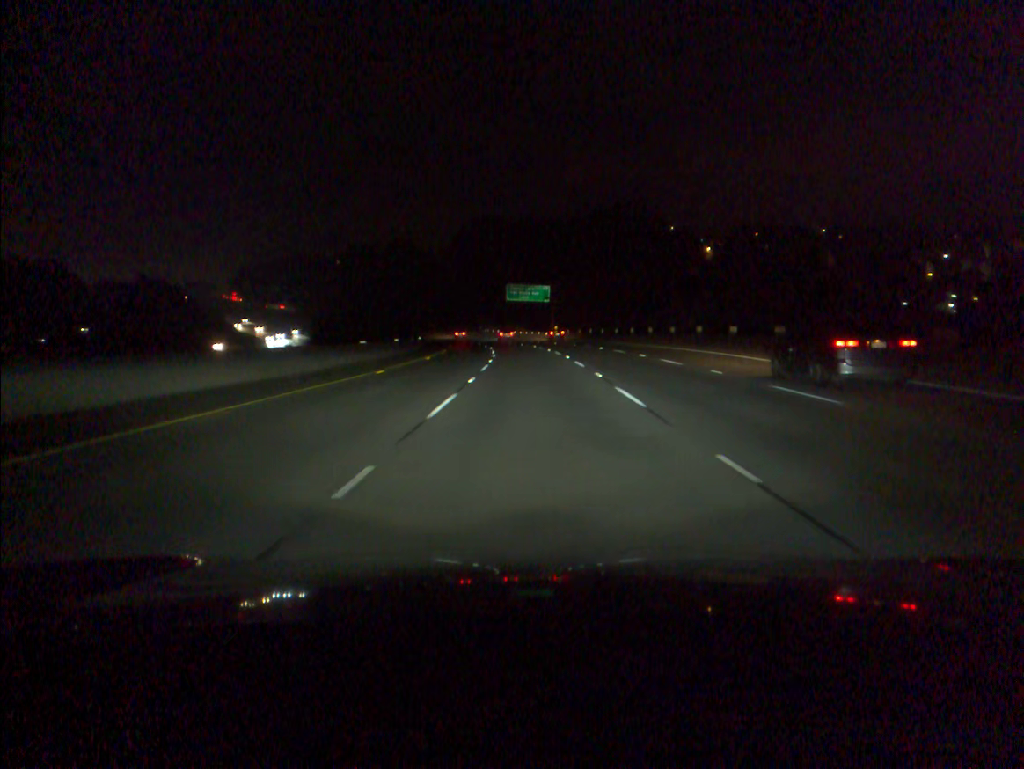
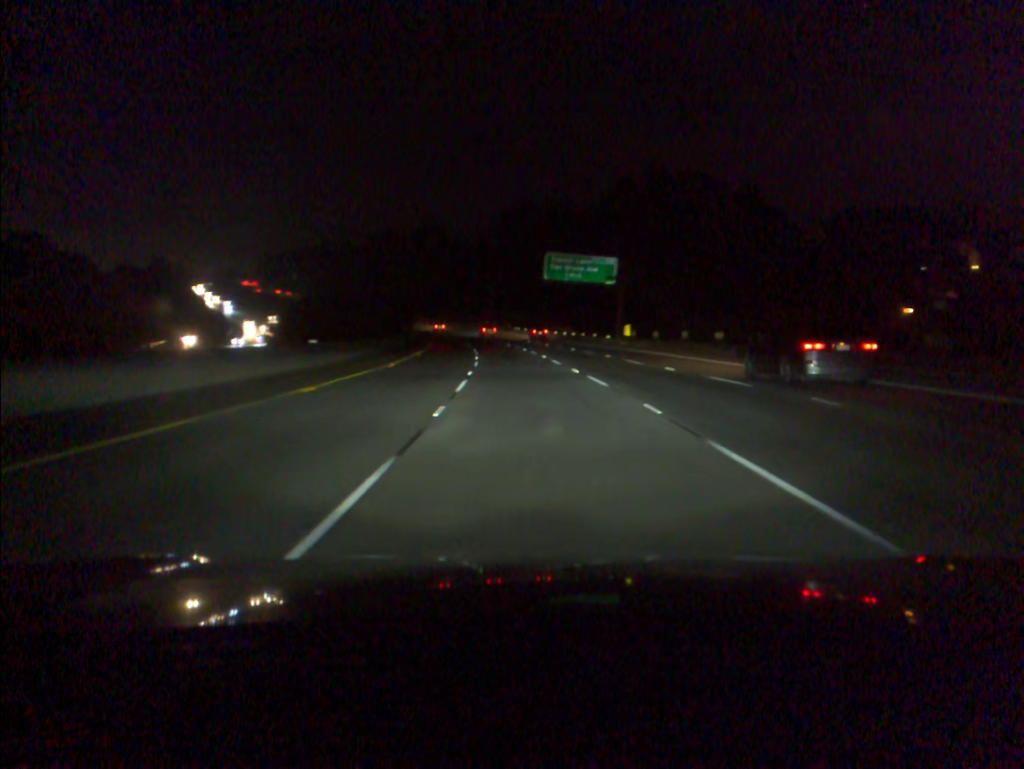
(-0.8, +52.6) m; -3°
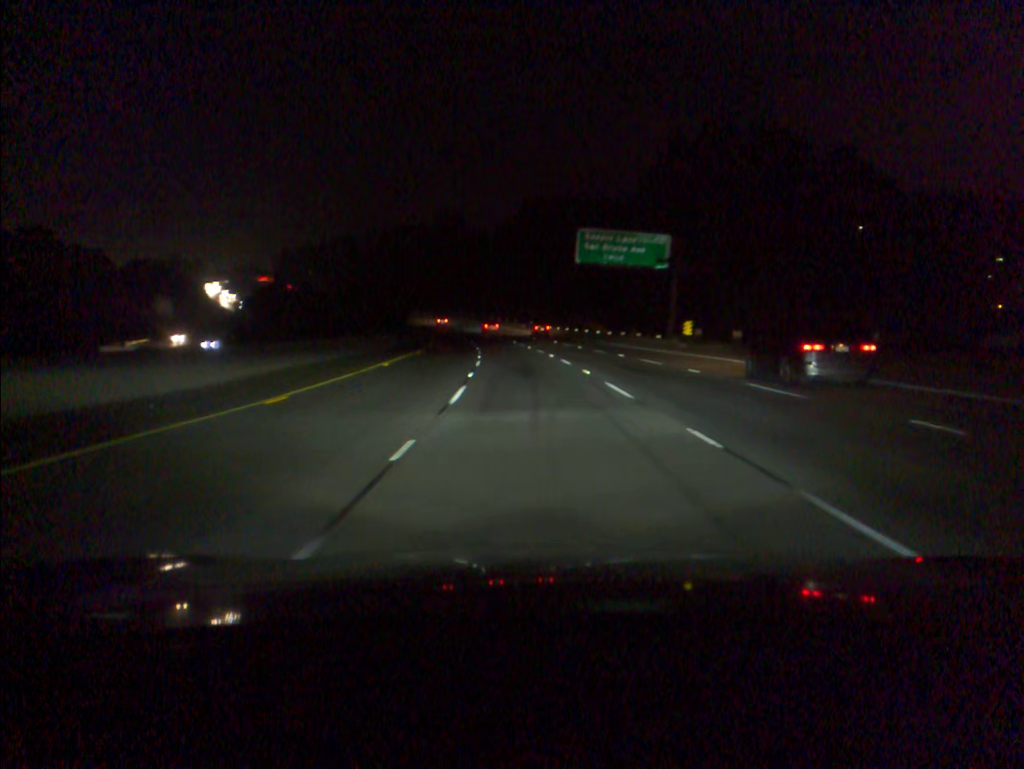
(-0.3, +17.7) m; -2°
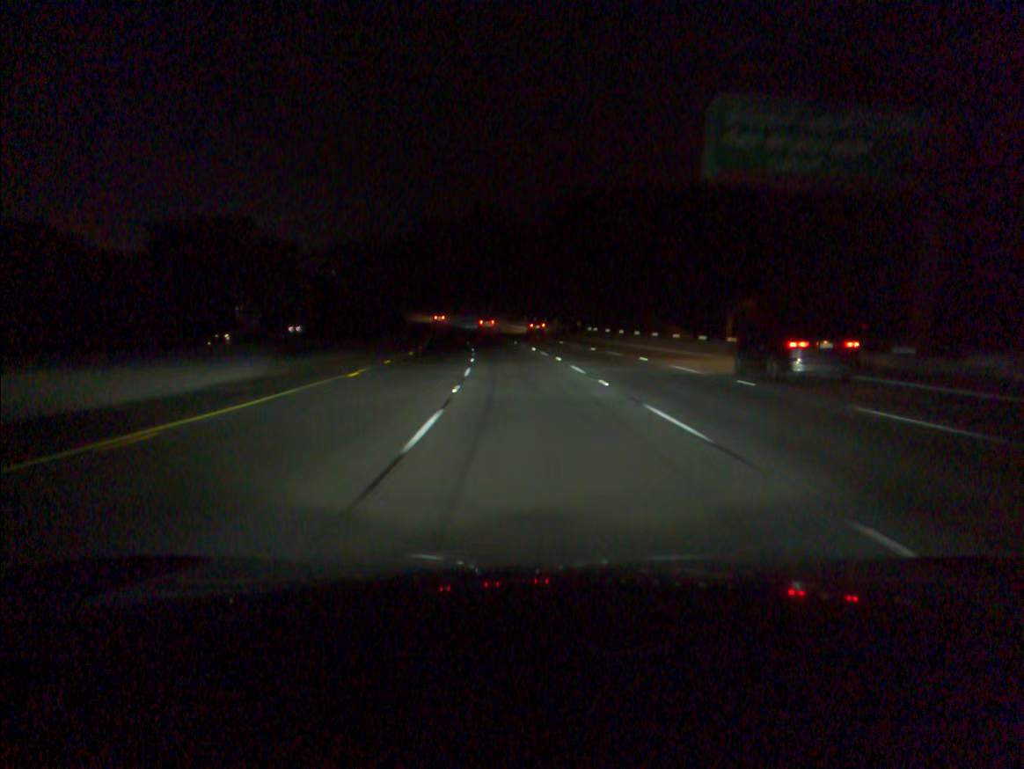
(-0.9, +35.5) m; -3°
